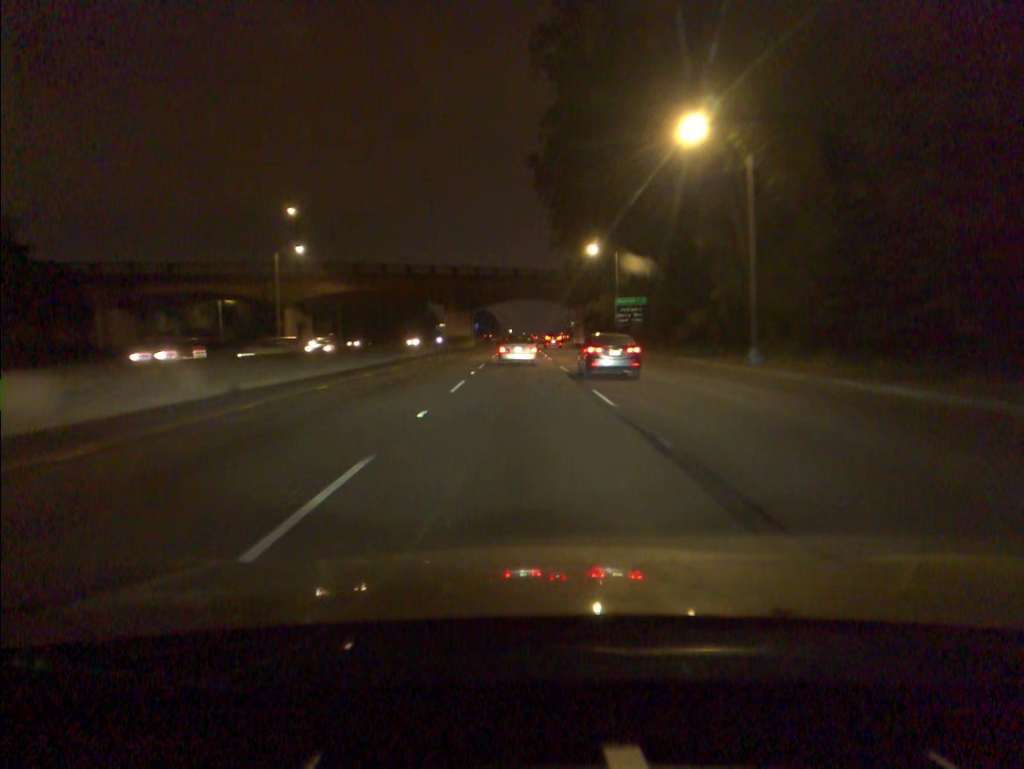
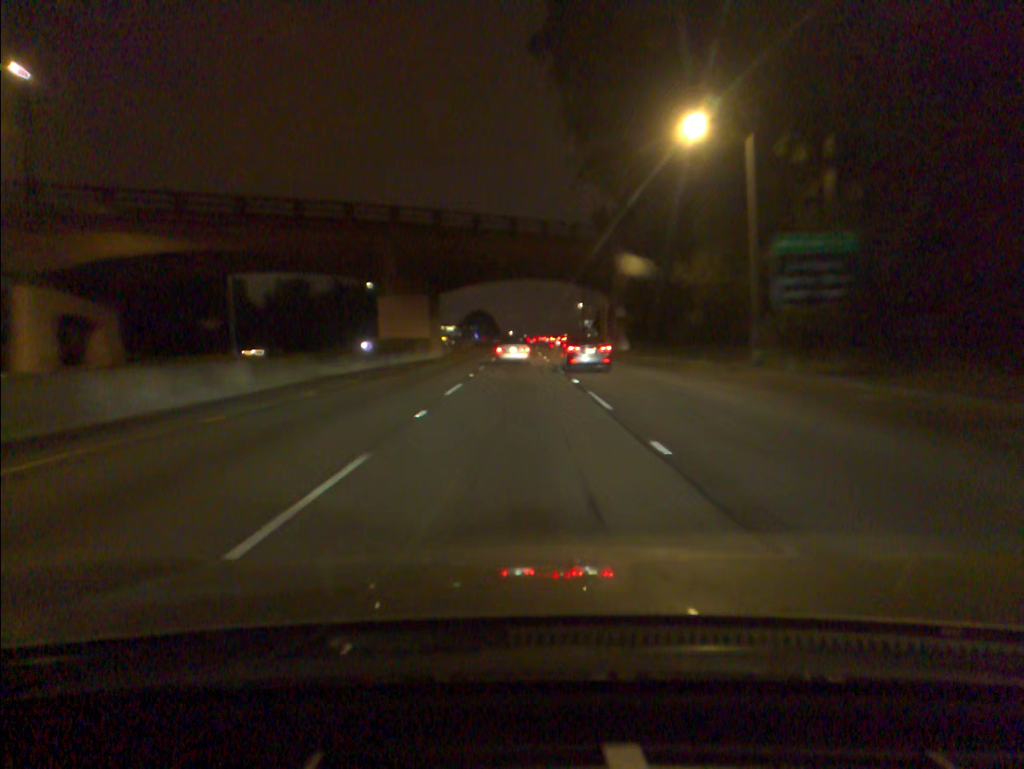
(0.0, +44.2) m; 0°
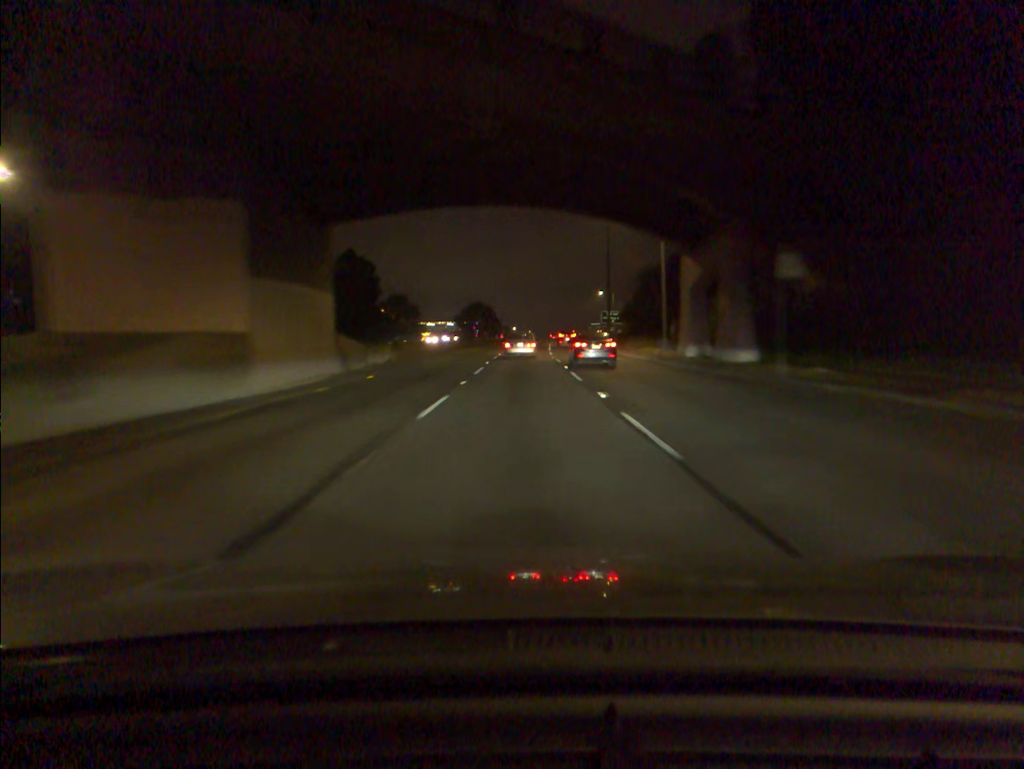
(-0.1, +35.7) m; 0°
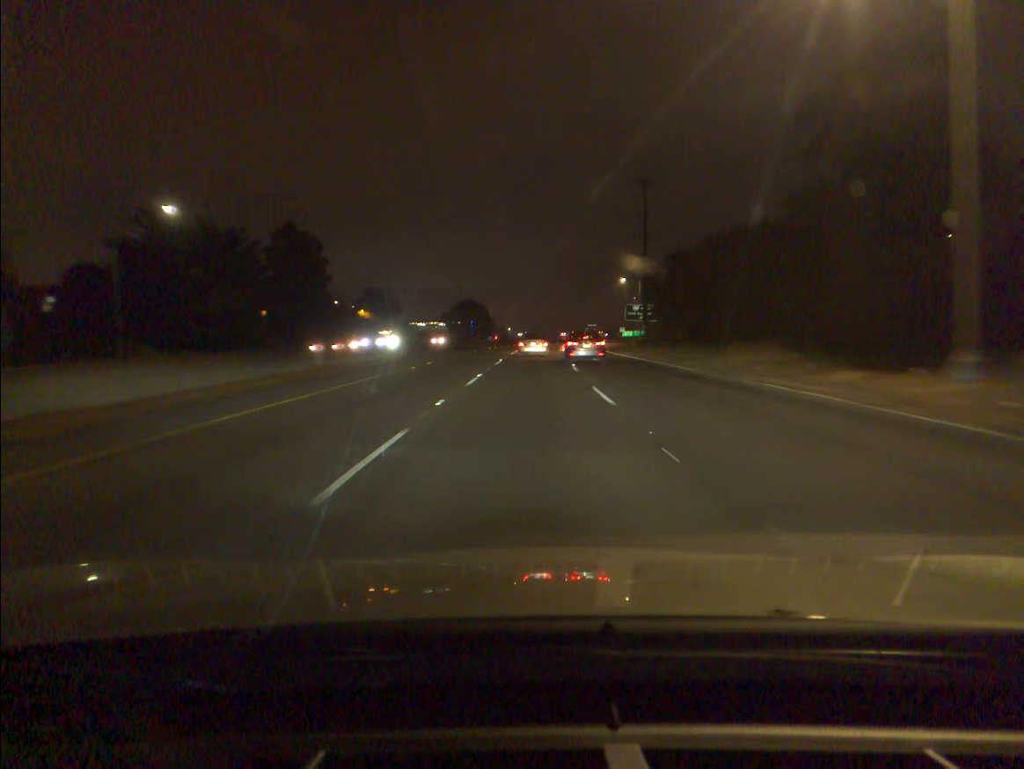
(+0.2, +35.8) m; +1°
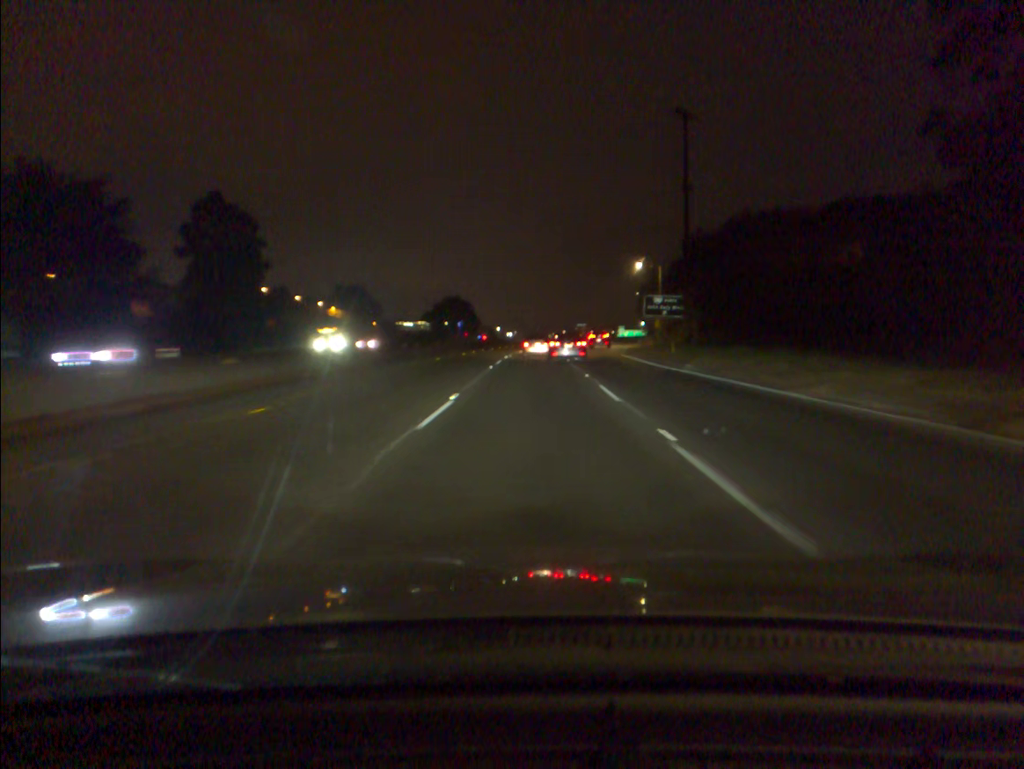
(+0.1, +23.9) m; +1°
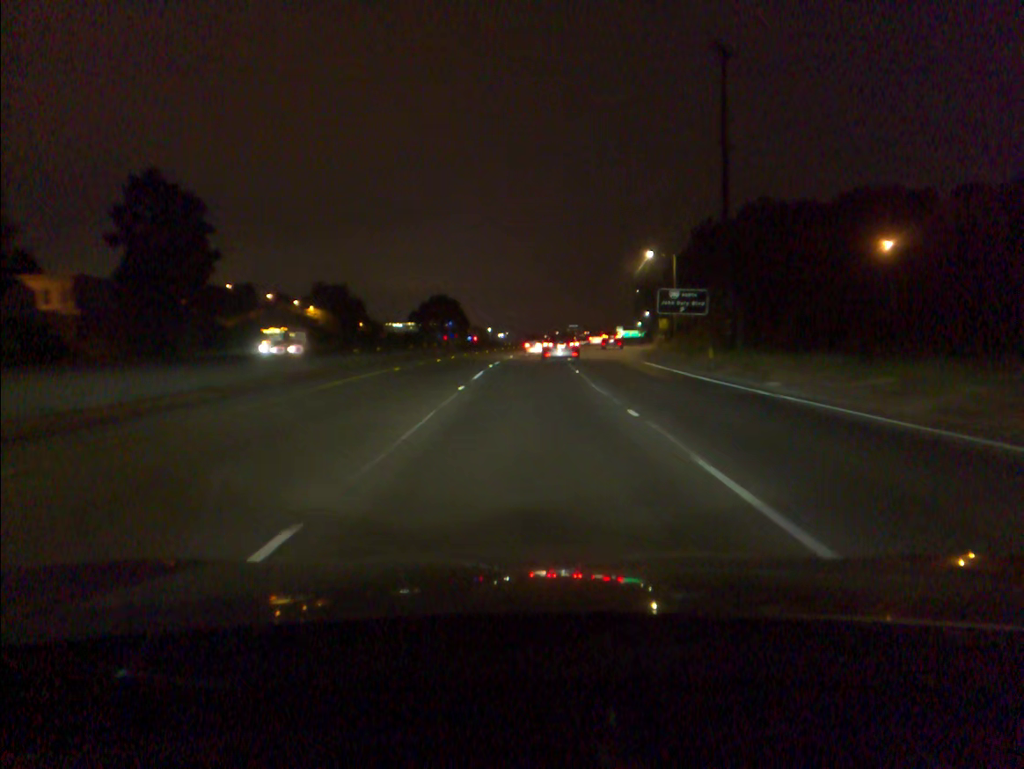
(+0.1, +11.9) m; +1°
